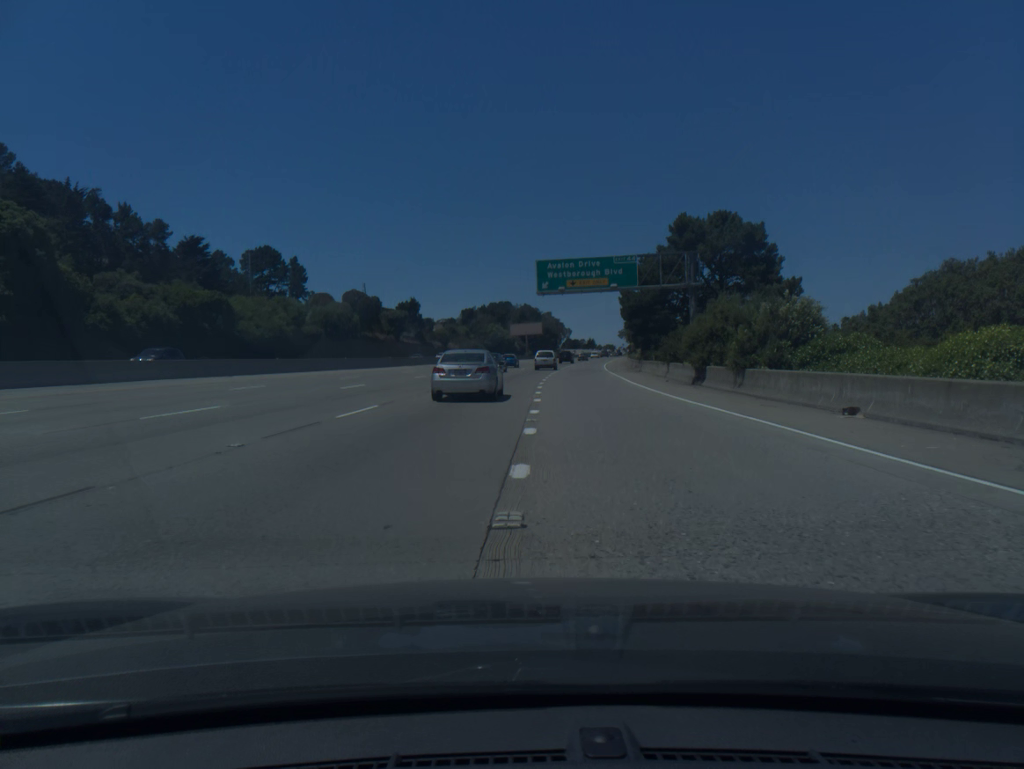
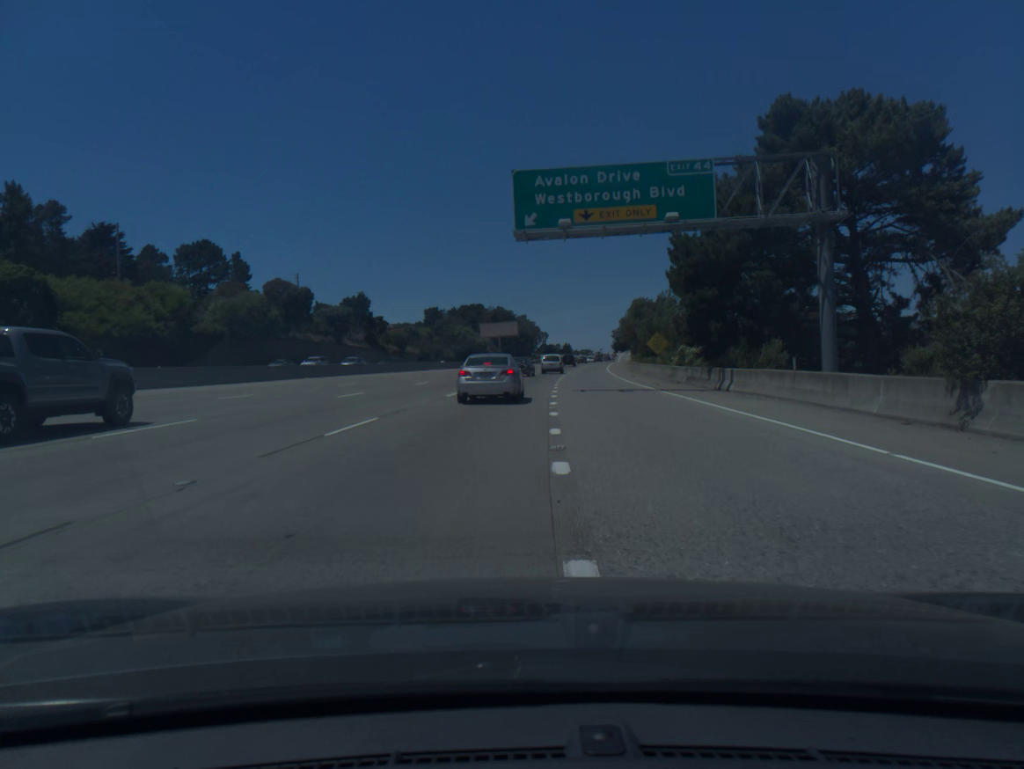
(+0.5, +31.7) m; +2°
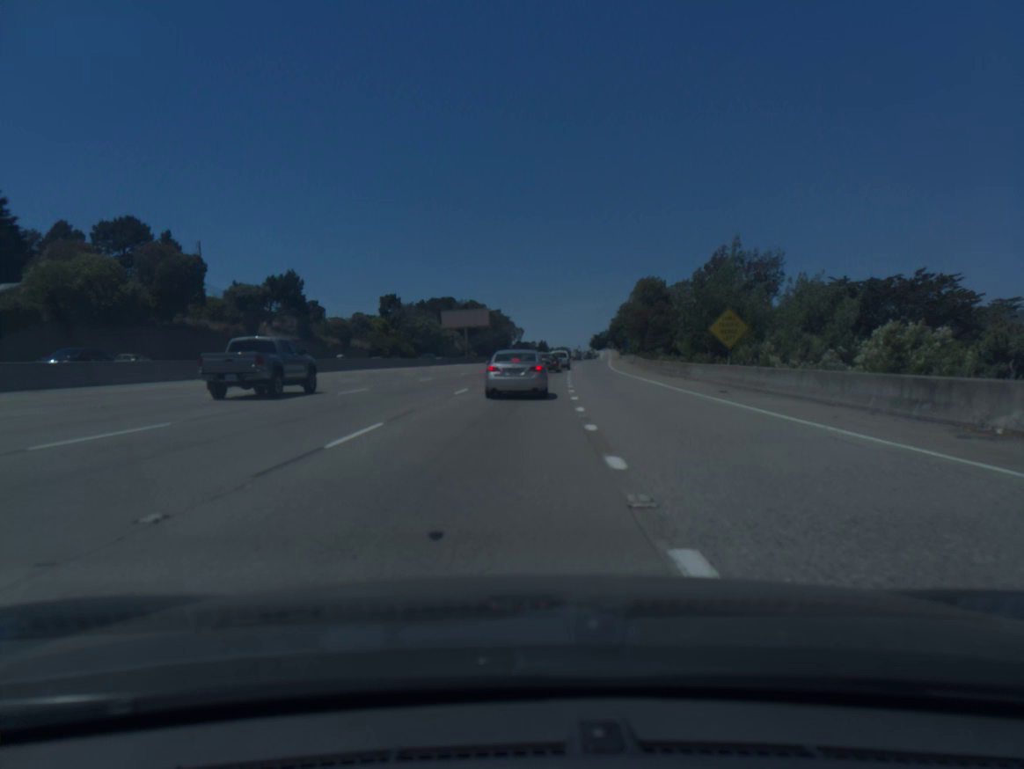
(+0.5, +31.3) m; +2°
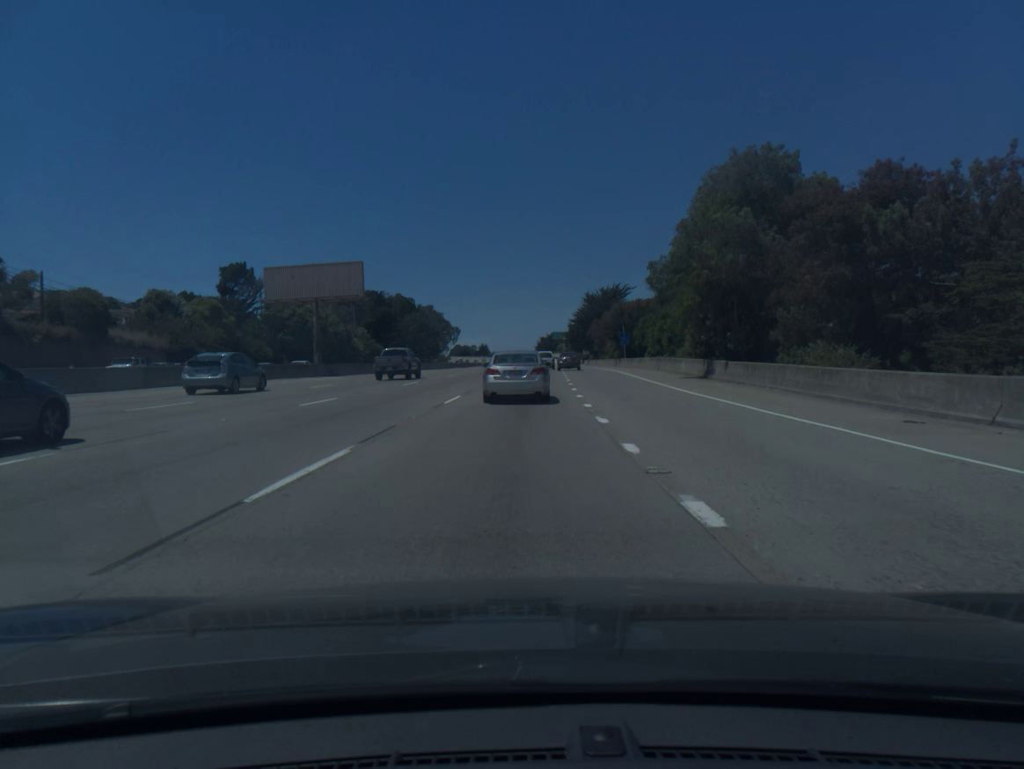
(+2.6, +62.0) m; +4°
